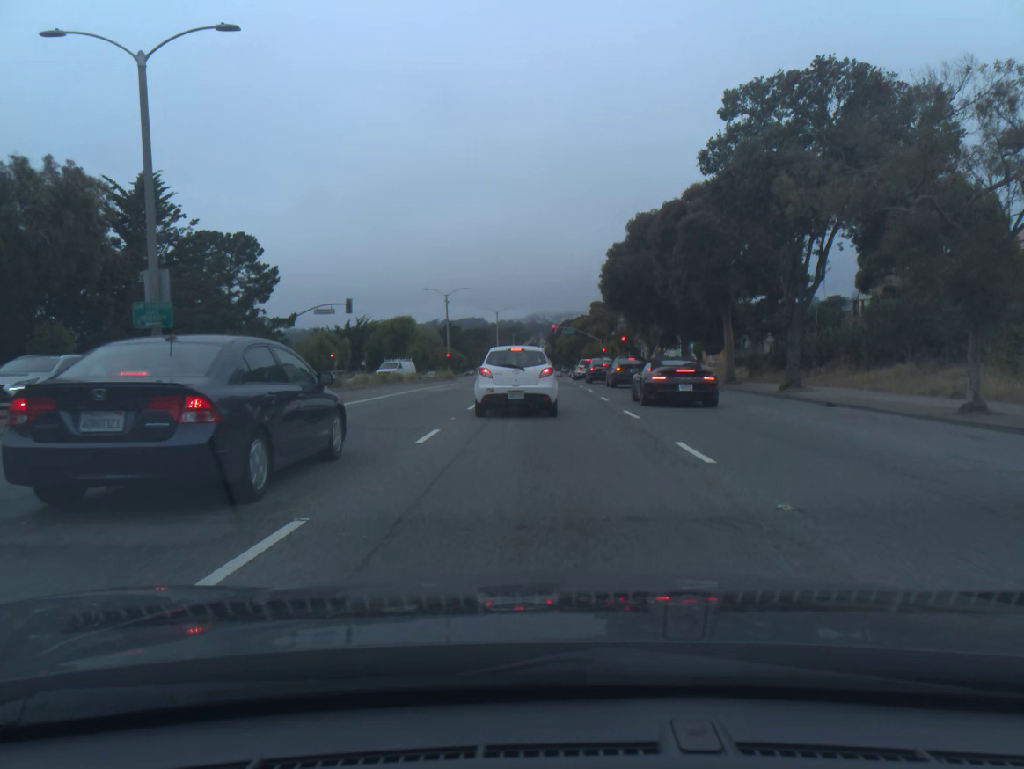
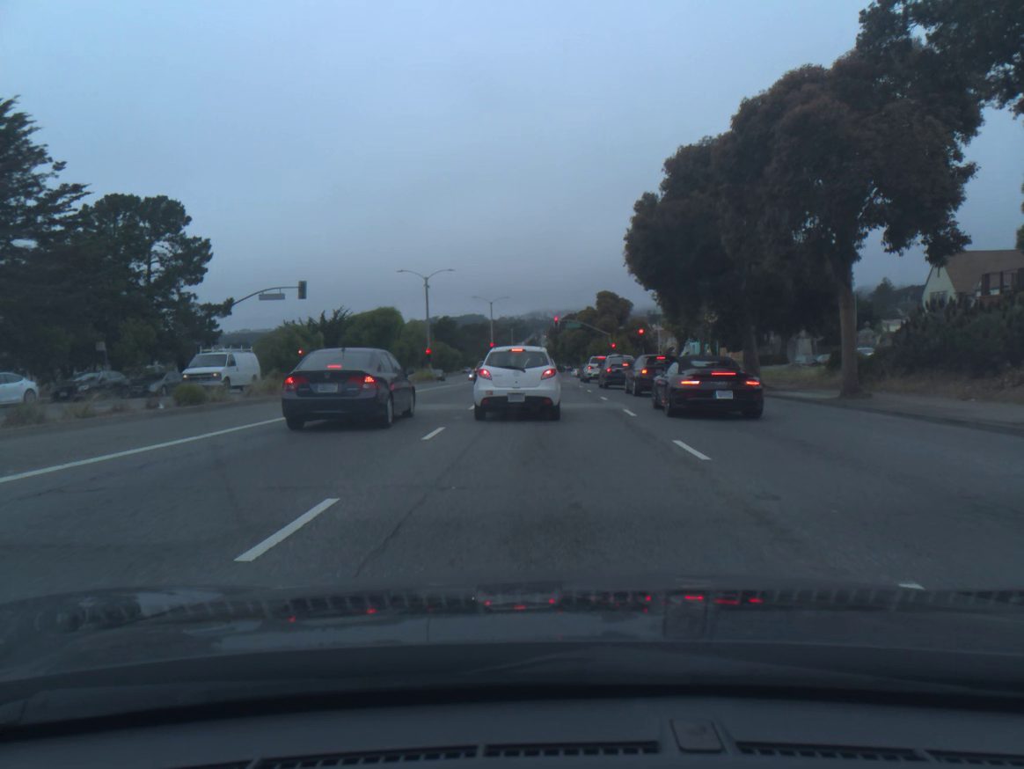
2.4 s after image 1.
(0.0, +14.1) m; 0°
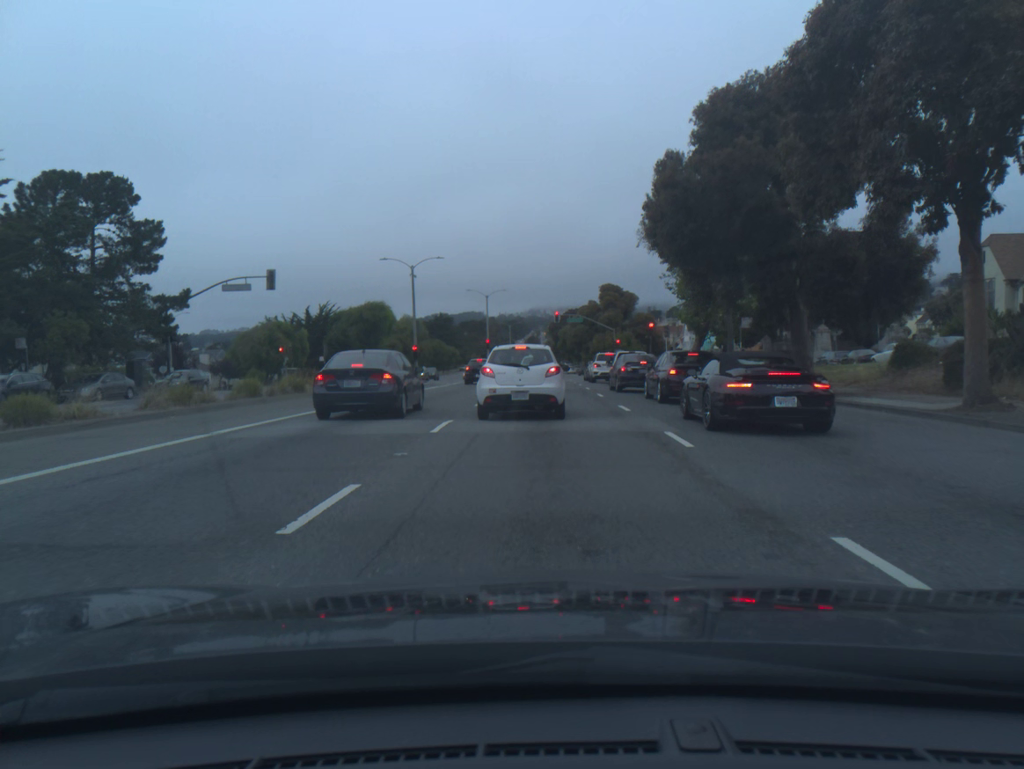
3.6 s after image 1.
(0.0, +6.3) m; 0°
